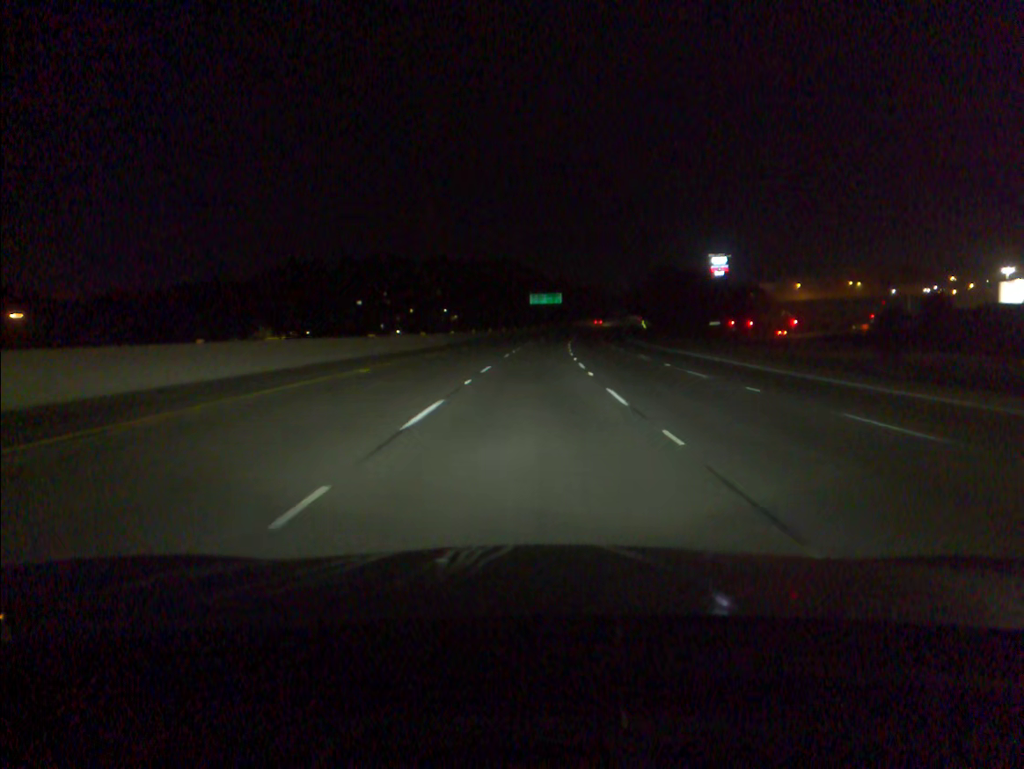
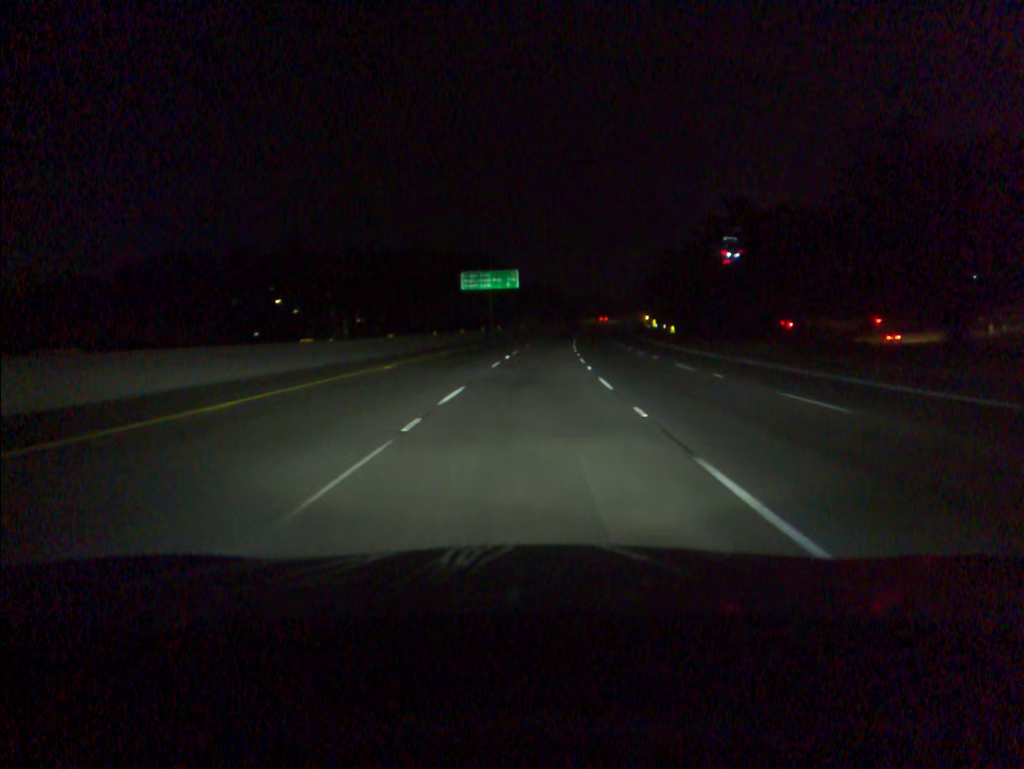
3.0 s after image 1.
(+2.5, +84.3) m; +4°
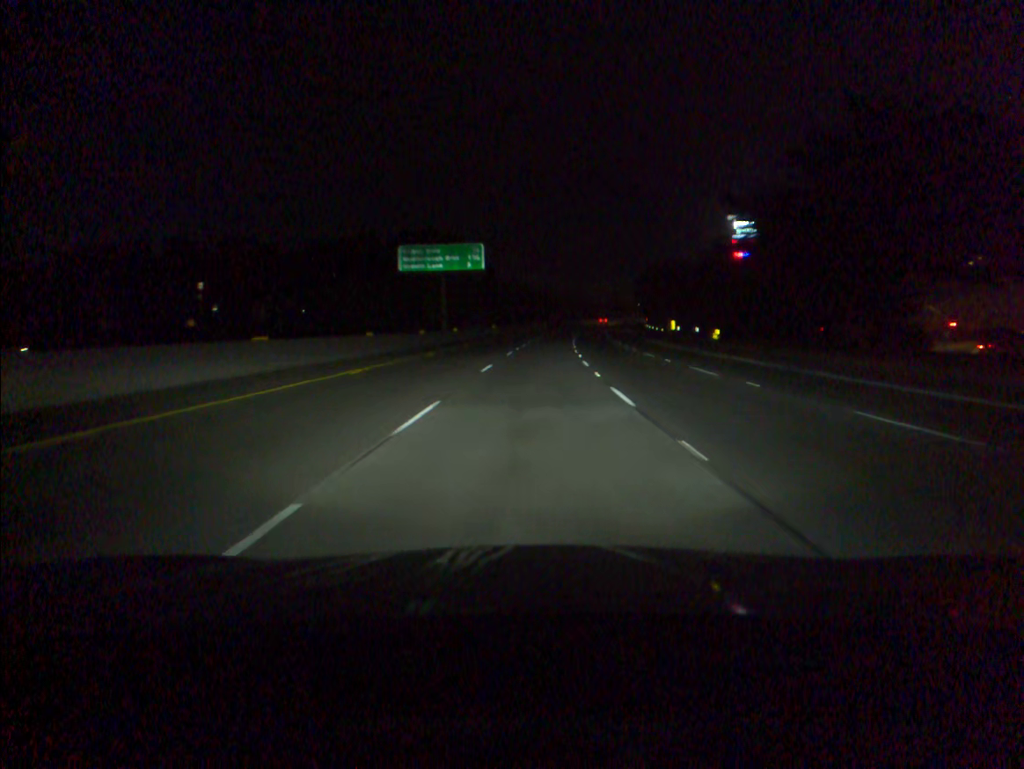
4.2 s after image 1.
(+0.4, +33.6) m; +2°
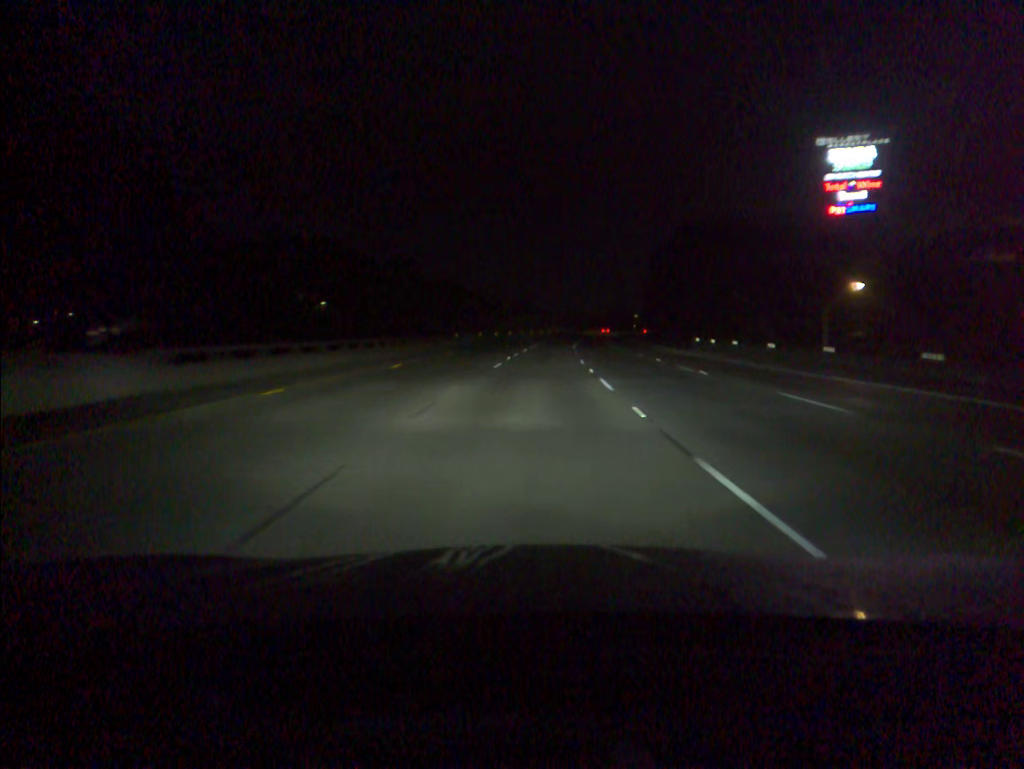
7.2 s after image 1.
(+2.9, +83.5) m; +4°
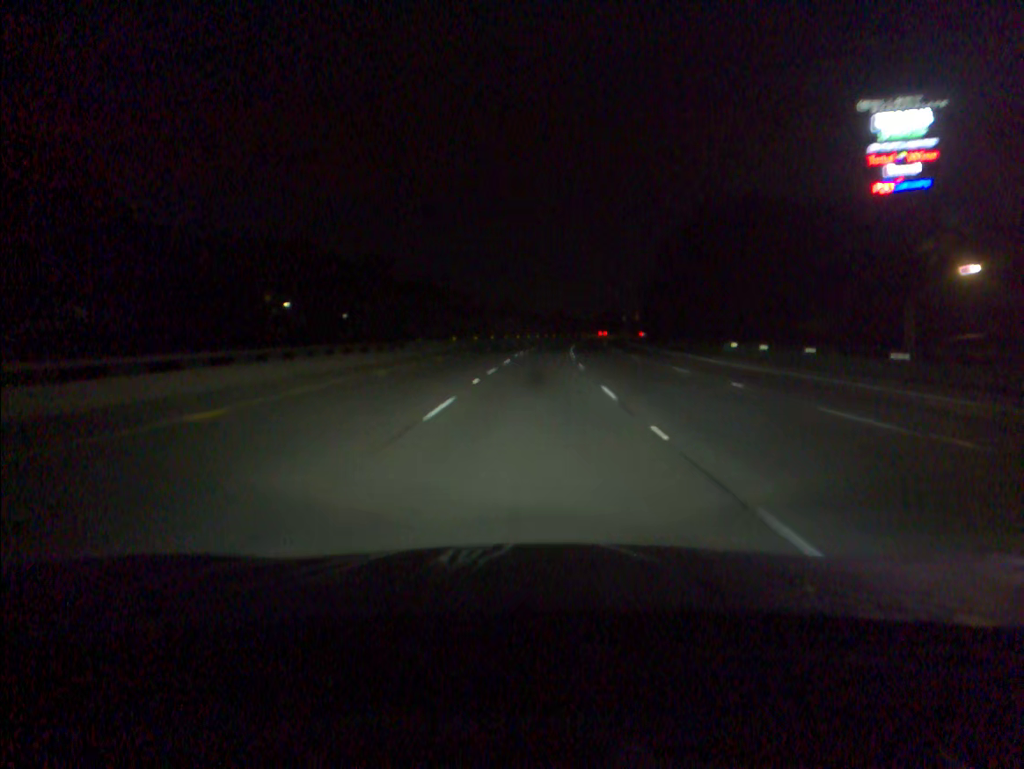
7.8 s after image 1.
(+0.1, +16.6) m; +1°
